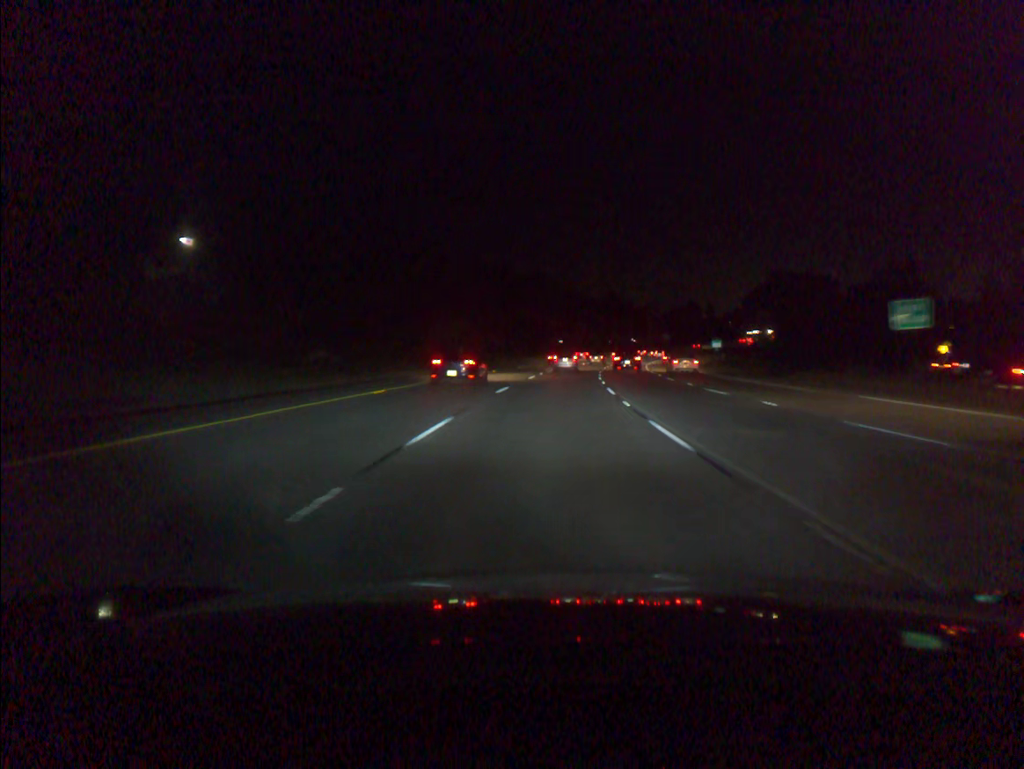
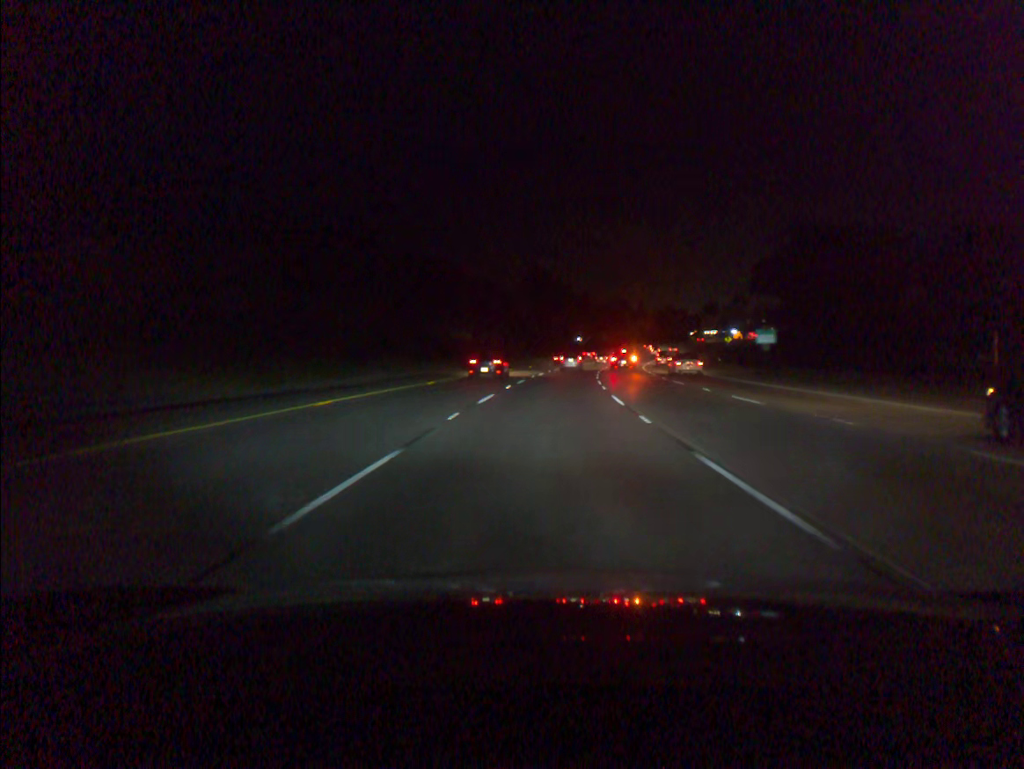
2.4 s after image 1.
(+3.5, +63.2) m; +6°
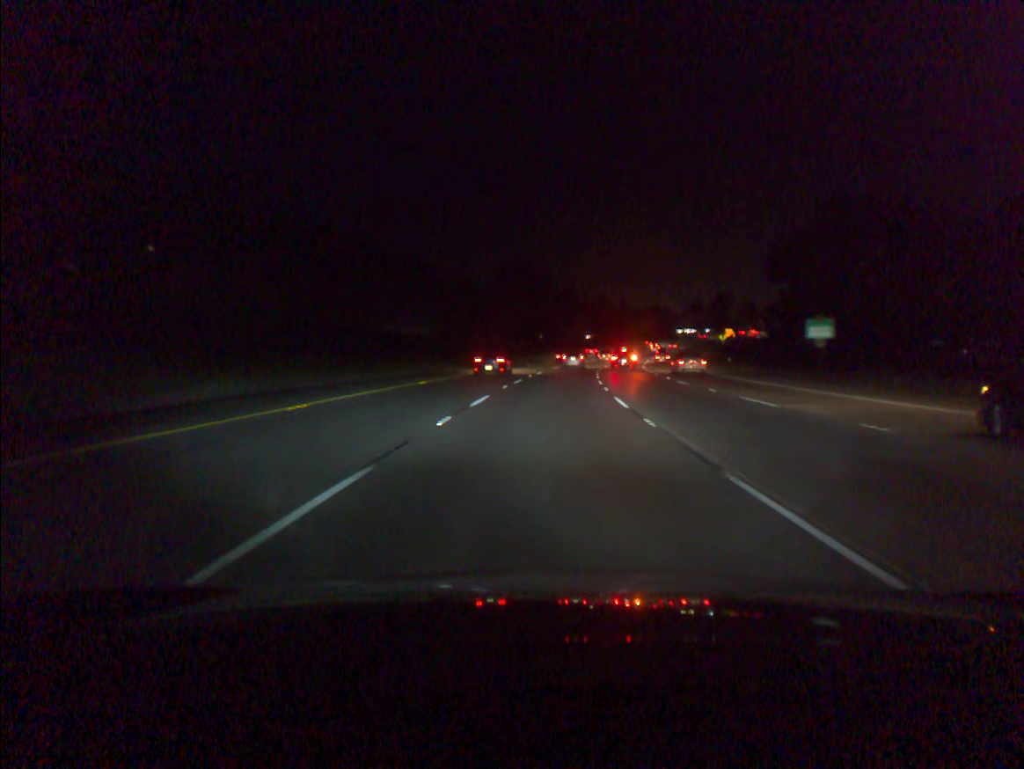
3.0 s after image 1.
(+0.2, +16.1) m; +2°
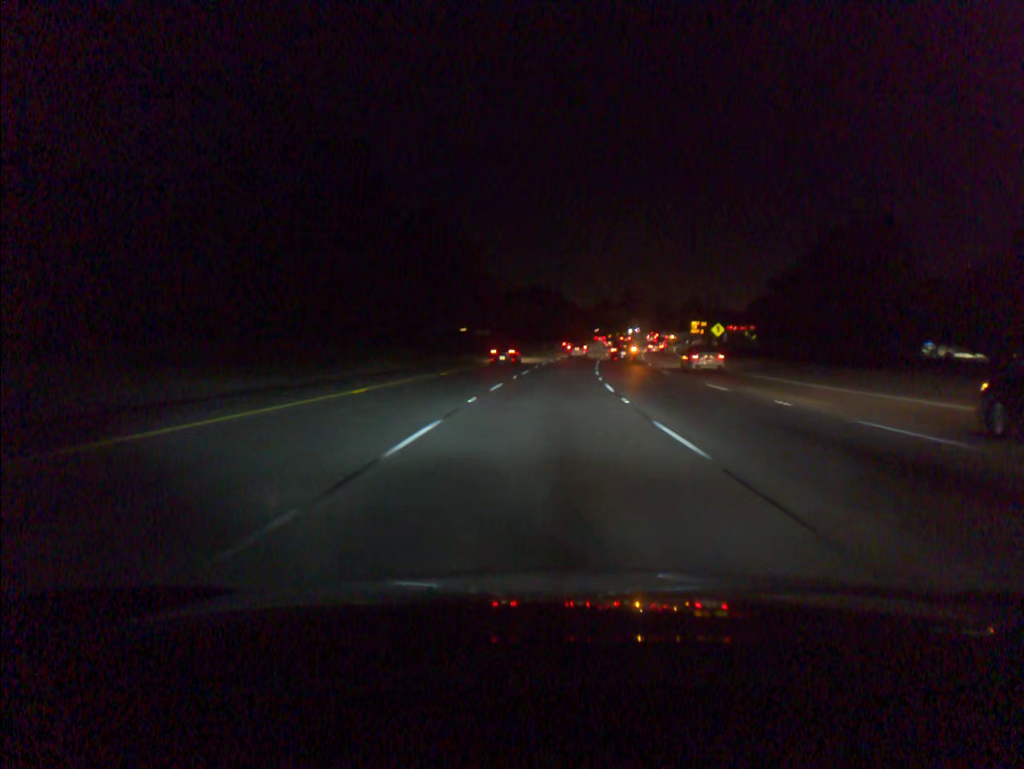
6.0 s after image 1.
(+5.4, +82.0) m; +8°
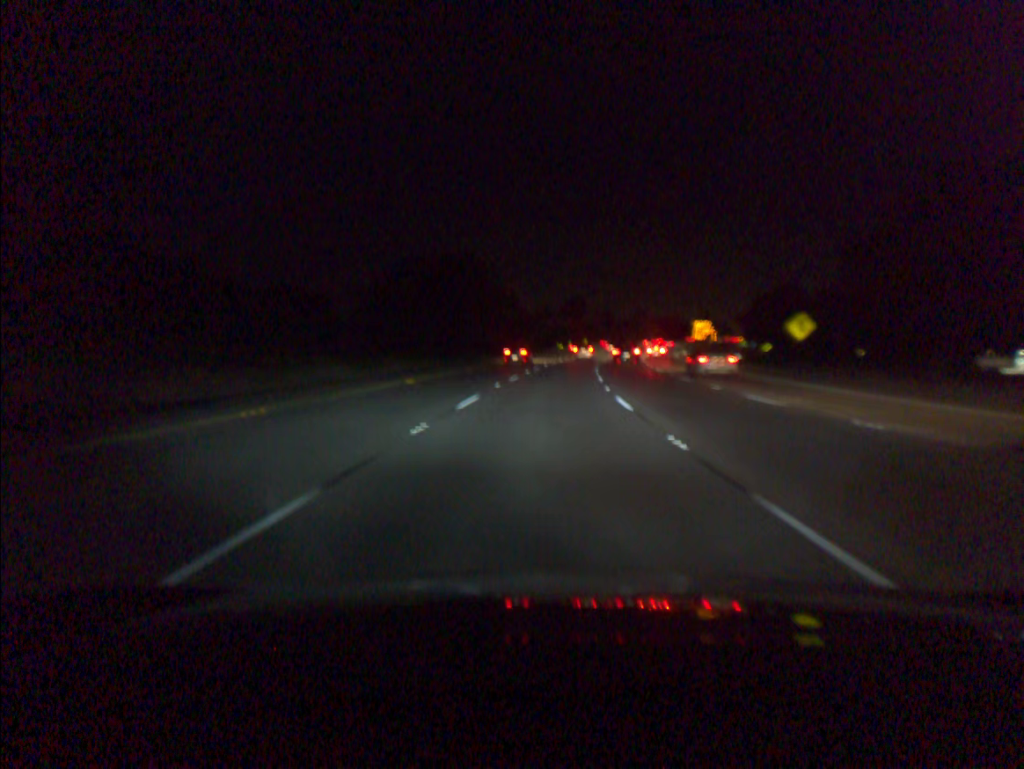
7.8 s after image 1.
(+2.1, +50.5) m; +5°
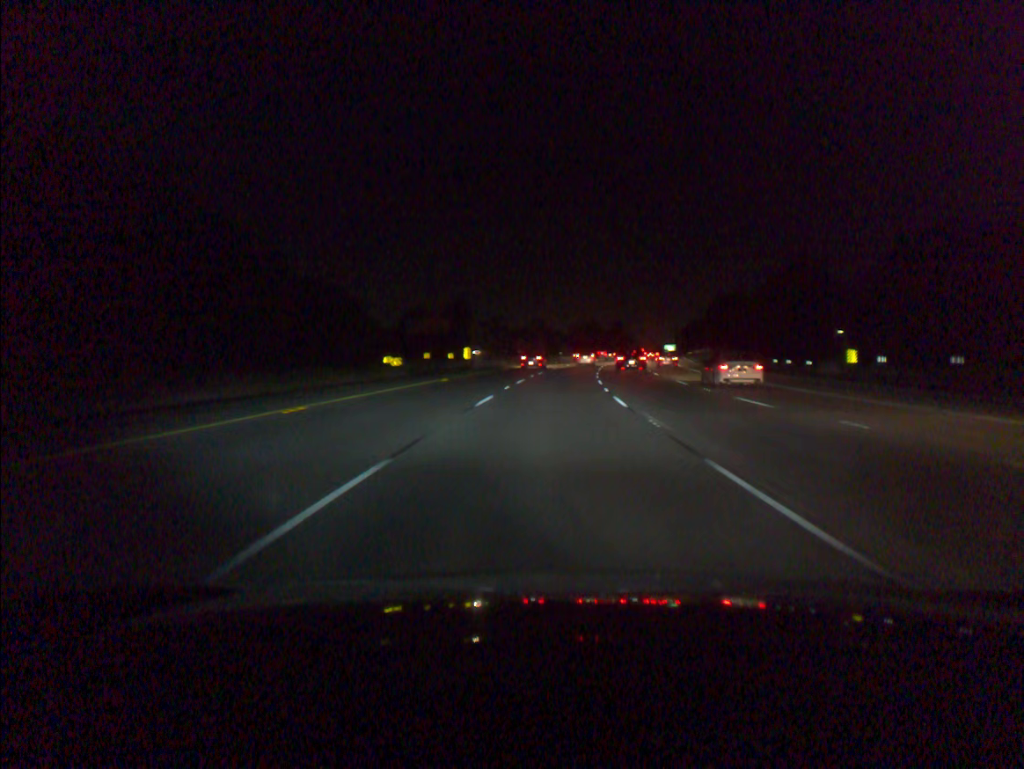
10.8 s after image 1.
(+5.8, +84.9) m; +8°
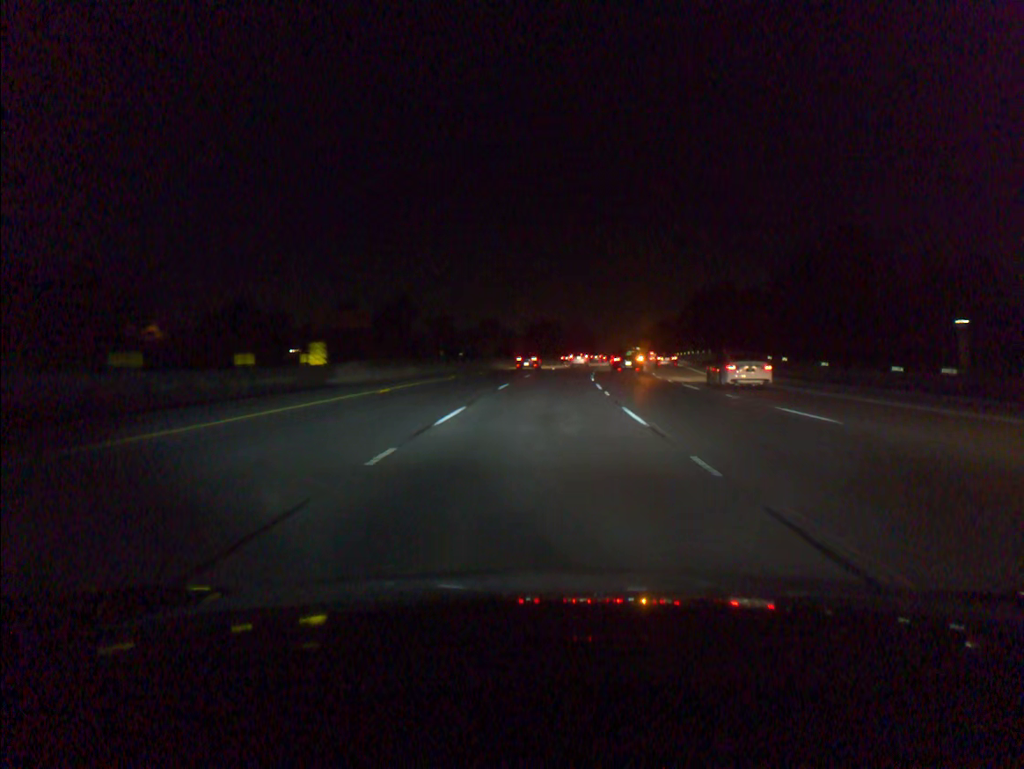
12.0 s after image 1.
(+1.1, +34.6) m; +3°
